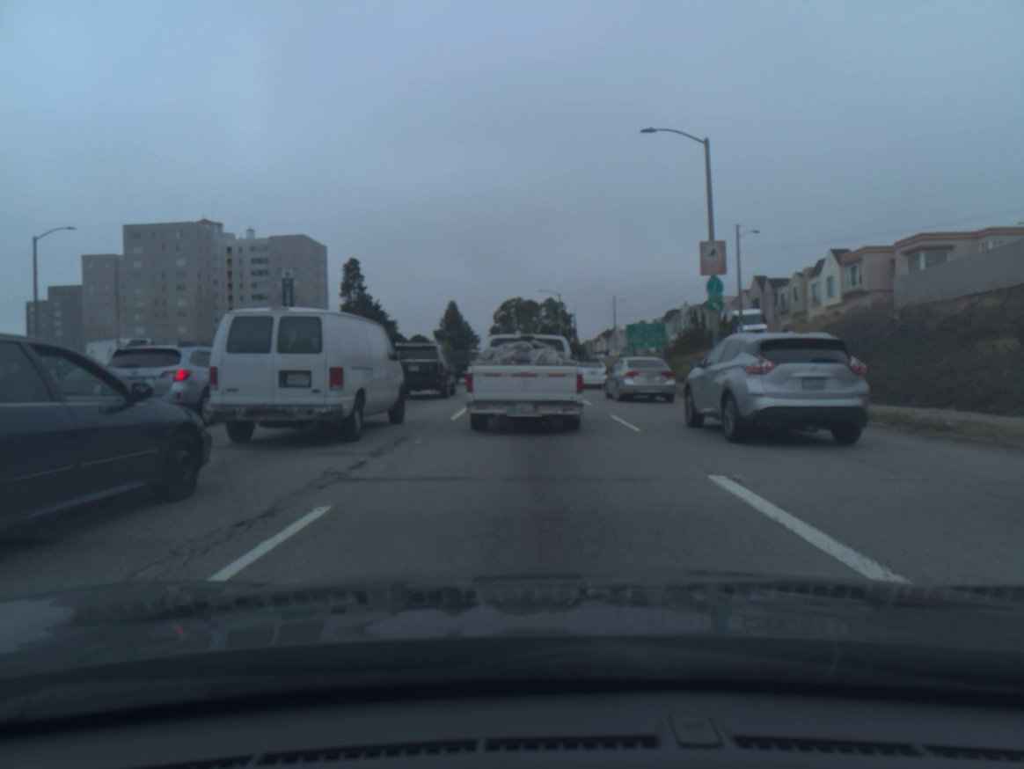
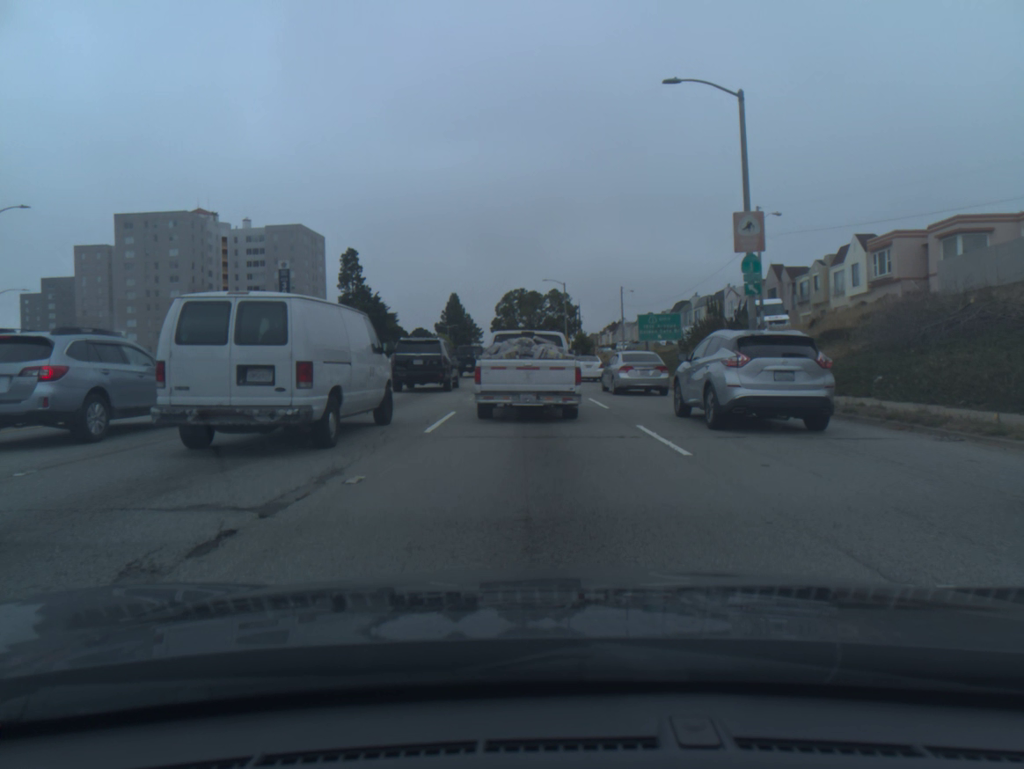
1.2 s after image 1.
(0.0, +4.1) m; -1°
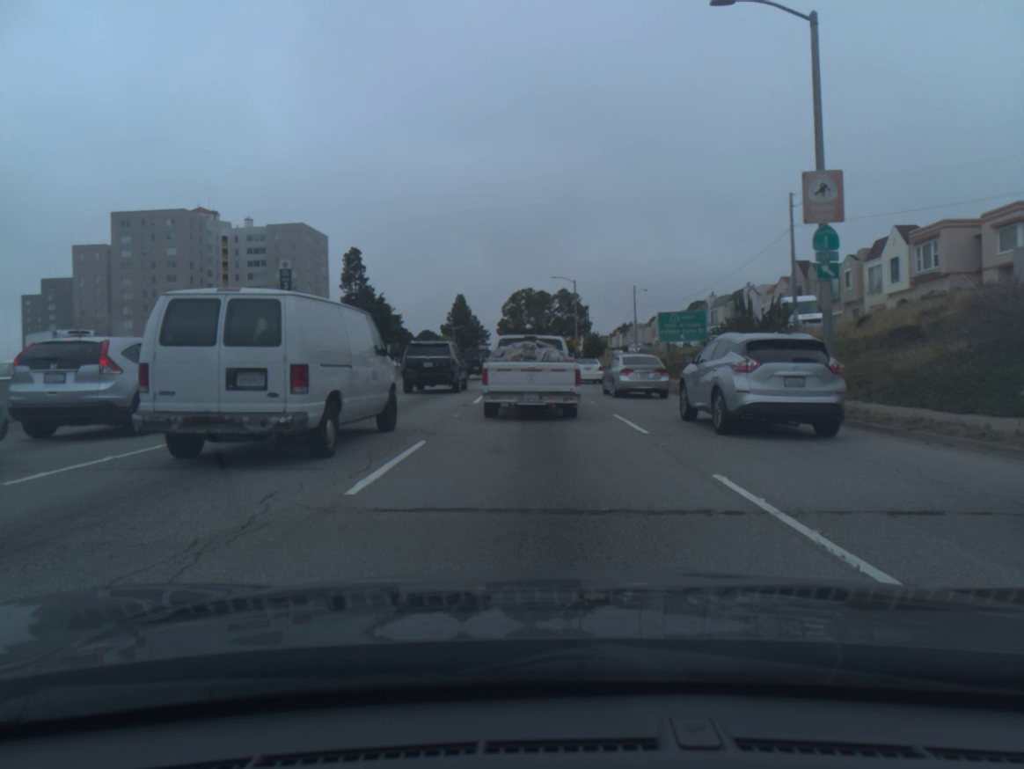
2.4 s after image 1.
(0.0, +5.4) m; 0°
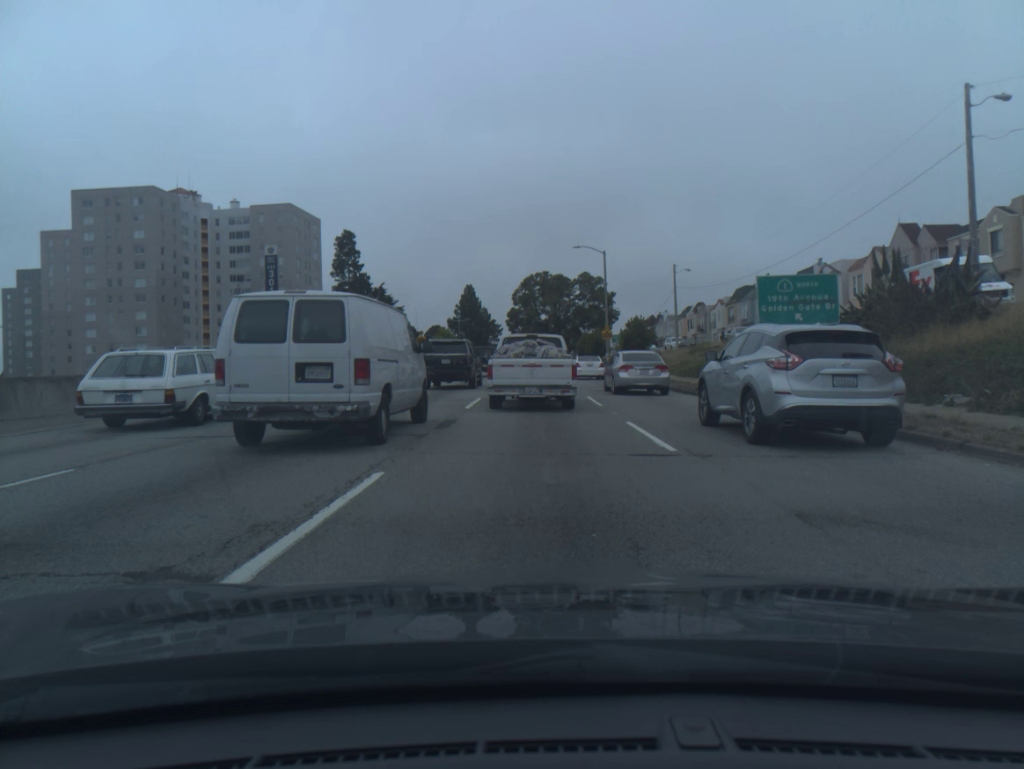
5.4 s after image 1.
(-0.2, +18.5) m; -1°
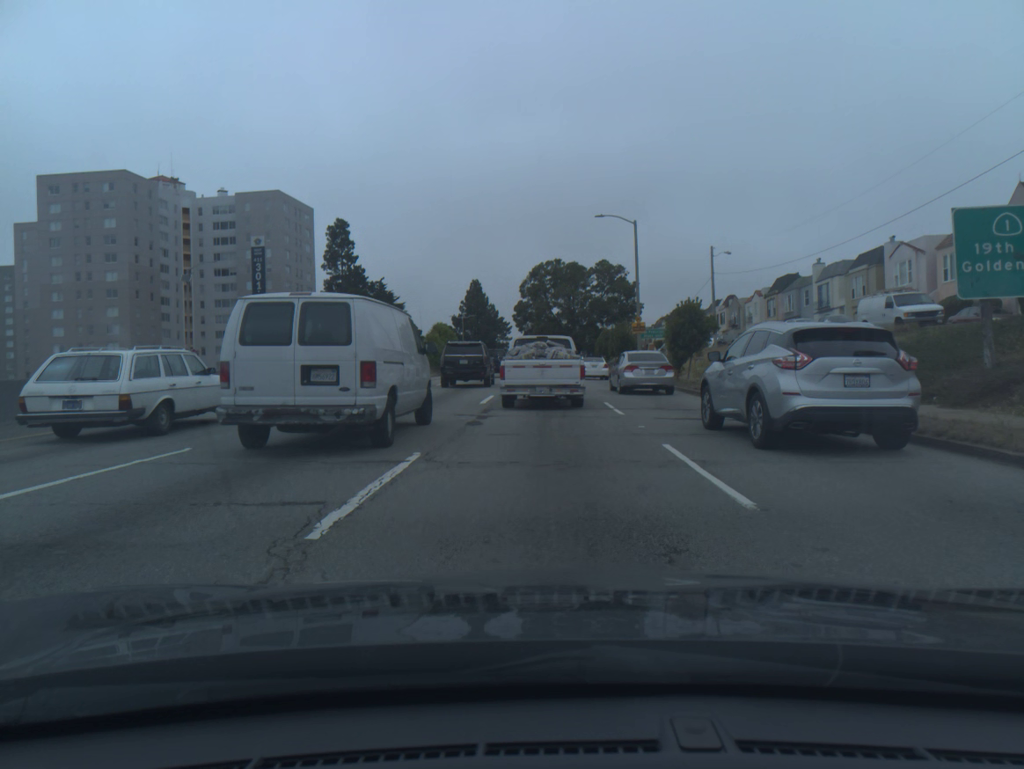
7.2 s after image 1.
(-0.1, +12.9) m; -1°
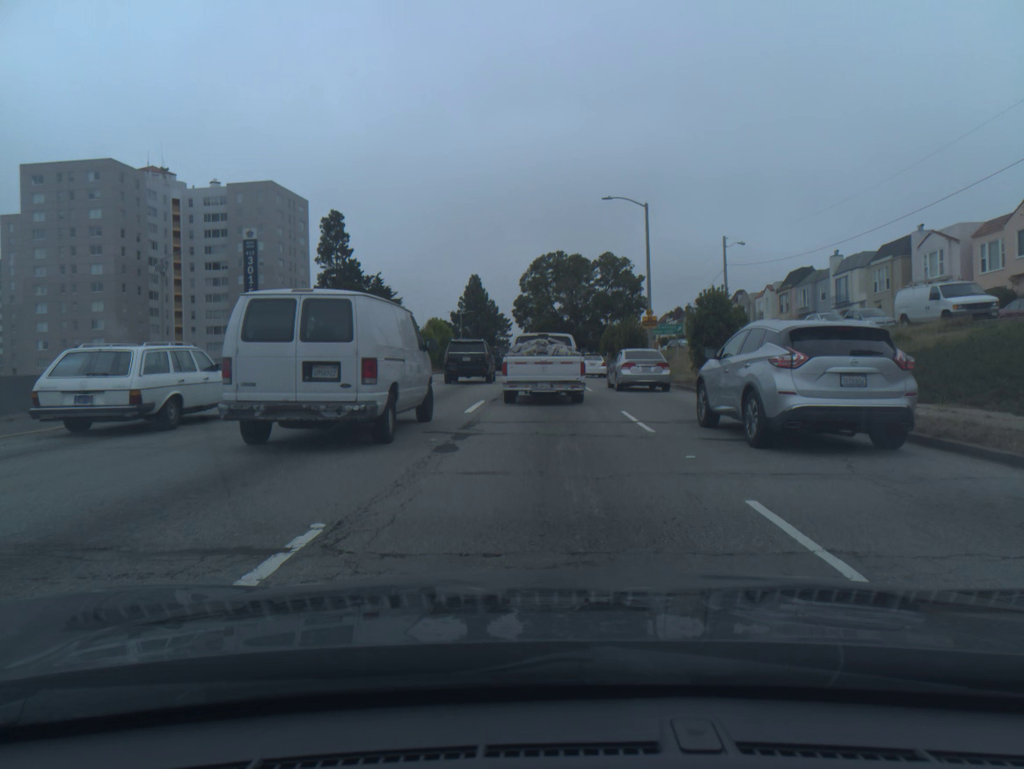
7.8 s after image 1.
(0.0, +4.3) m; 0°
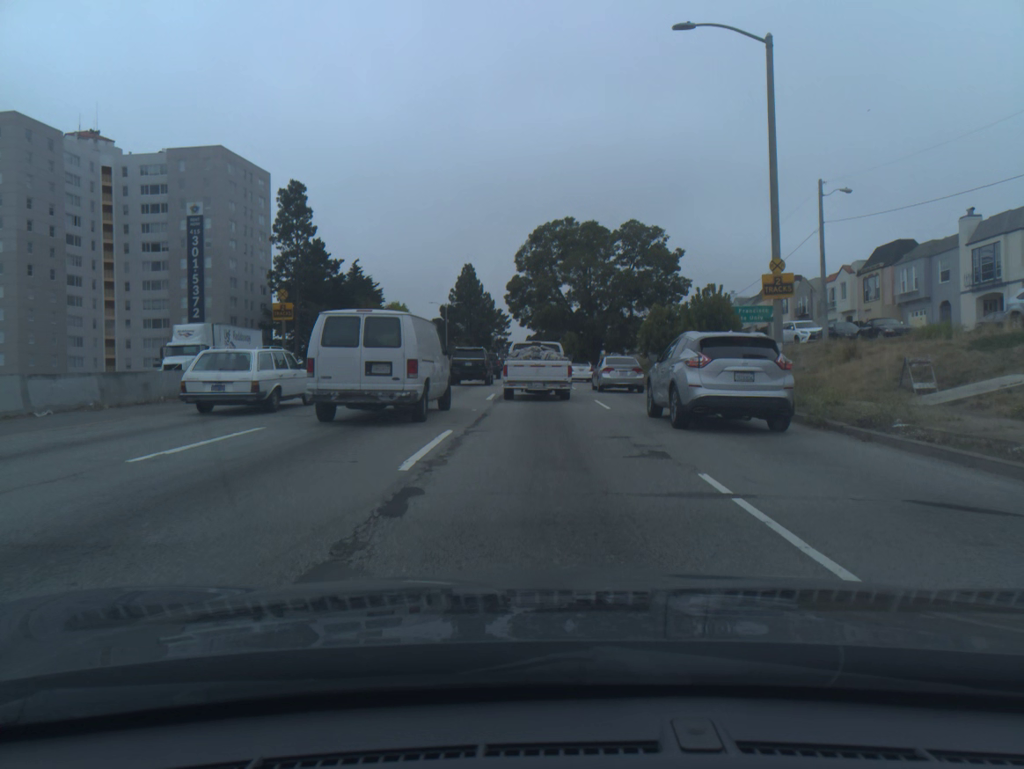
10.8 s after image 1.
(0.0, +22.3) m; 0°
